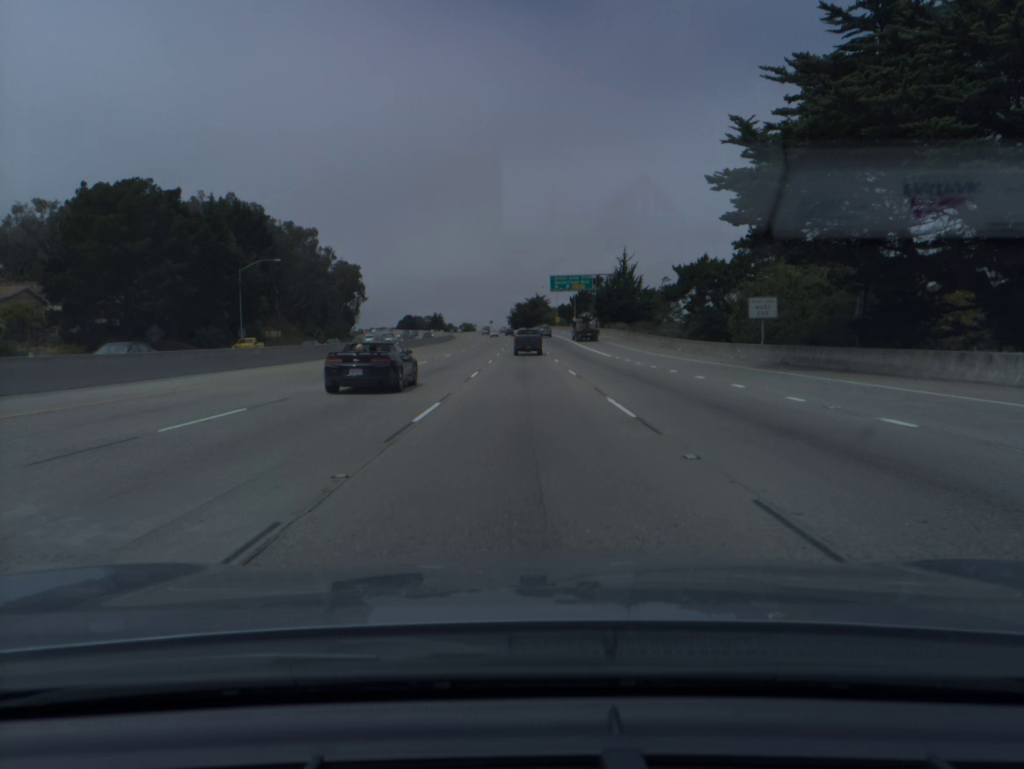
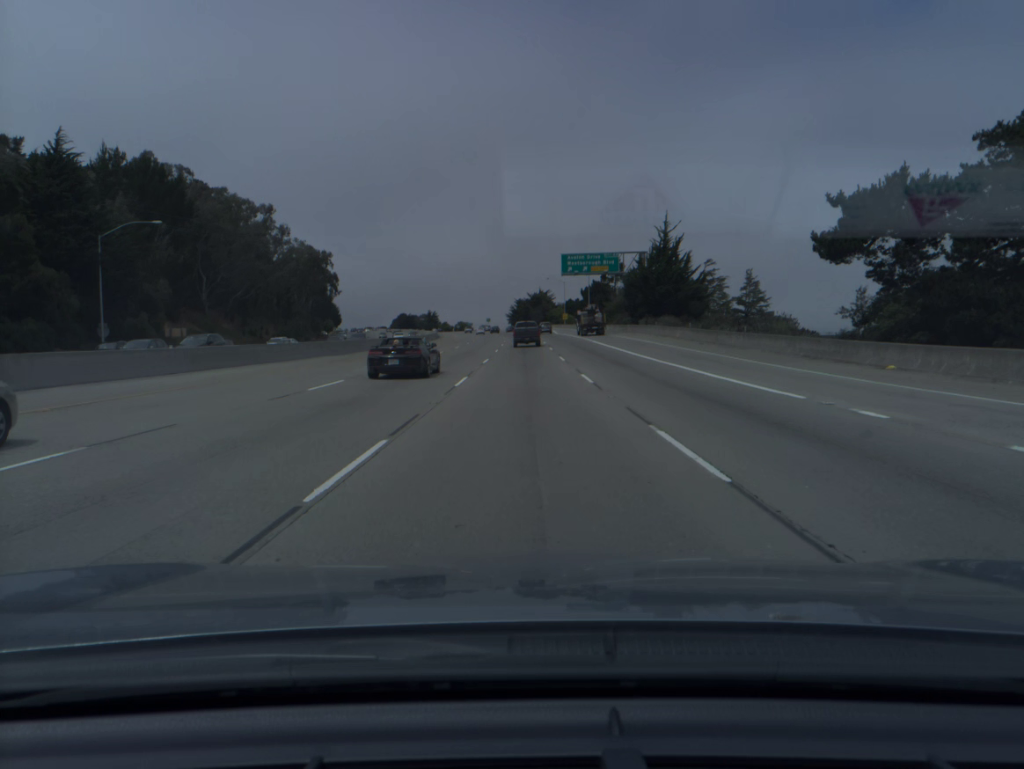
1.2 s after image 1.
(0.0, +35.4) m; 0°
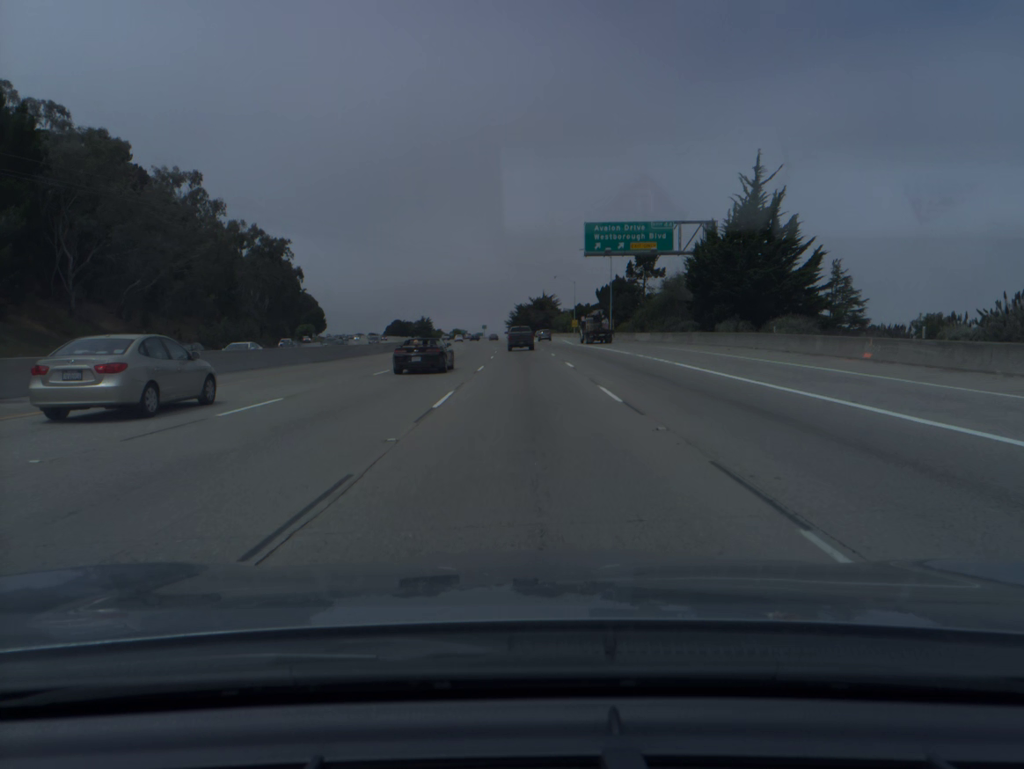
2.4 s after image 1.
(0.0, +35.5) m; 0°
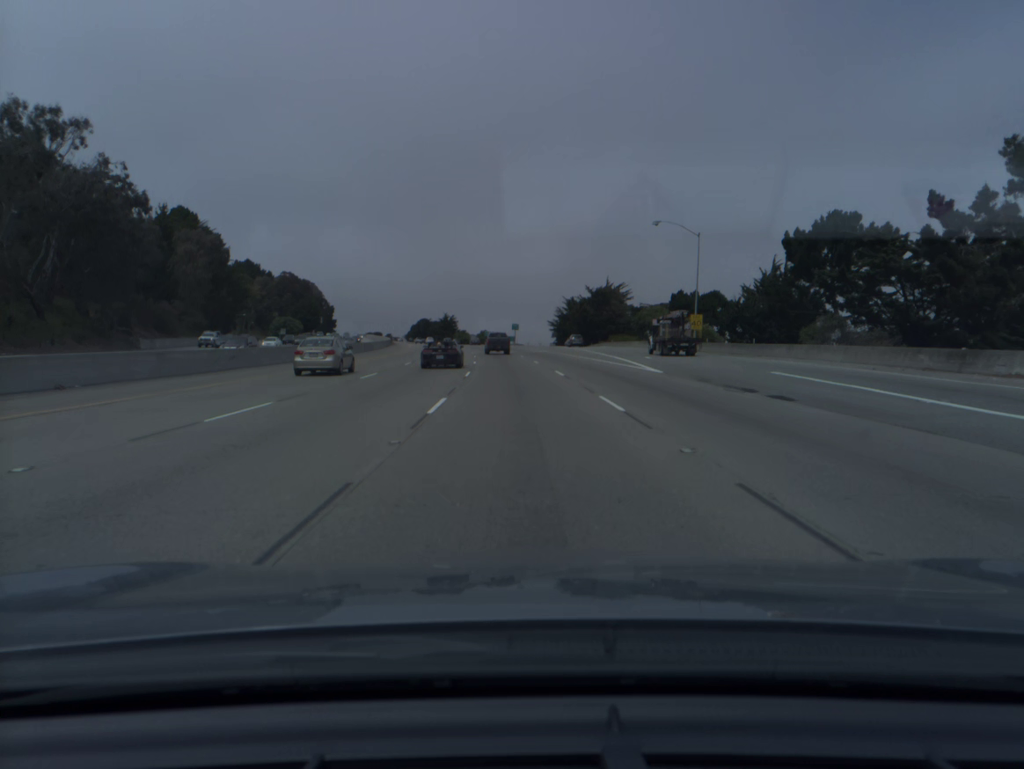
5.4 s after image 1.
(-1.4, +88.2) m; -3°
